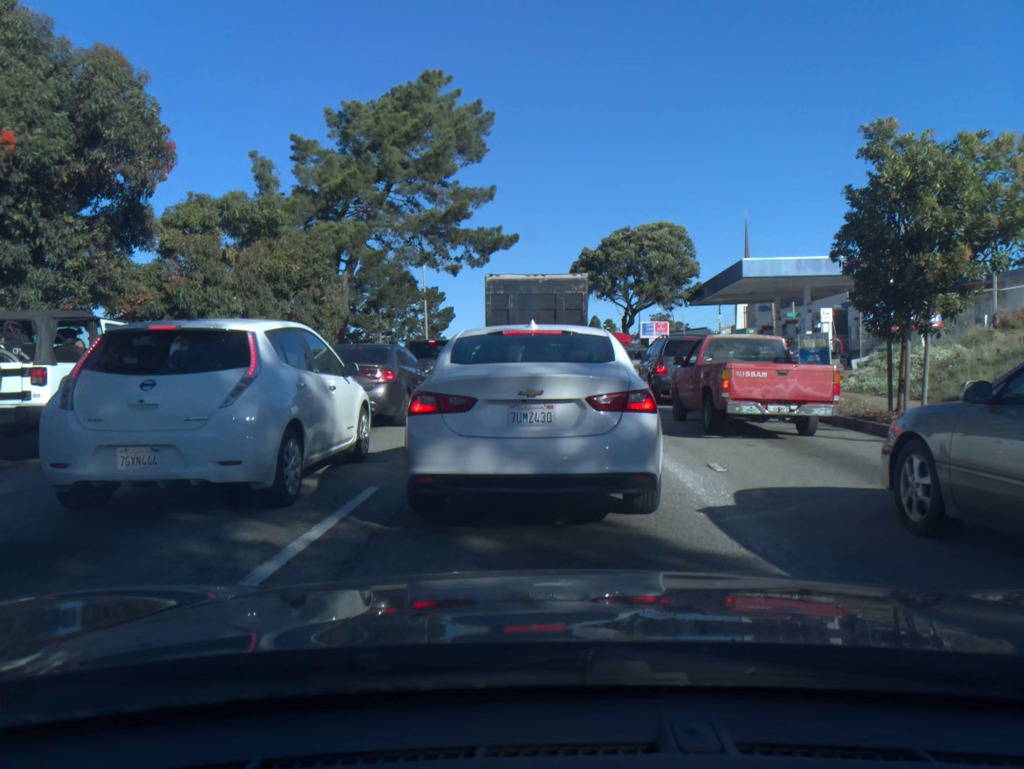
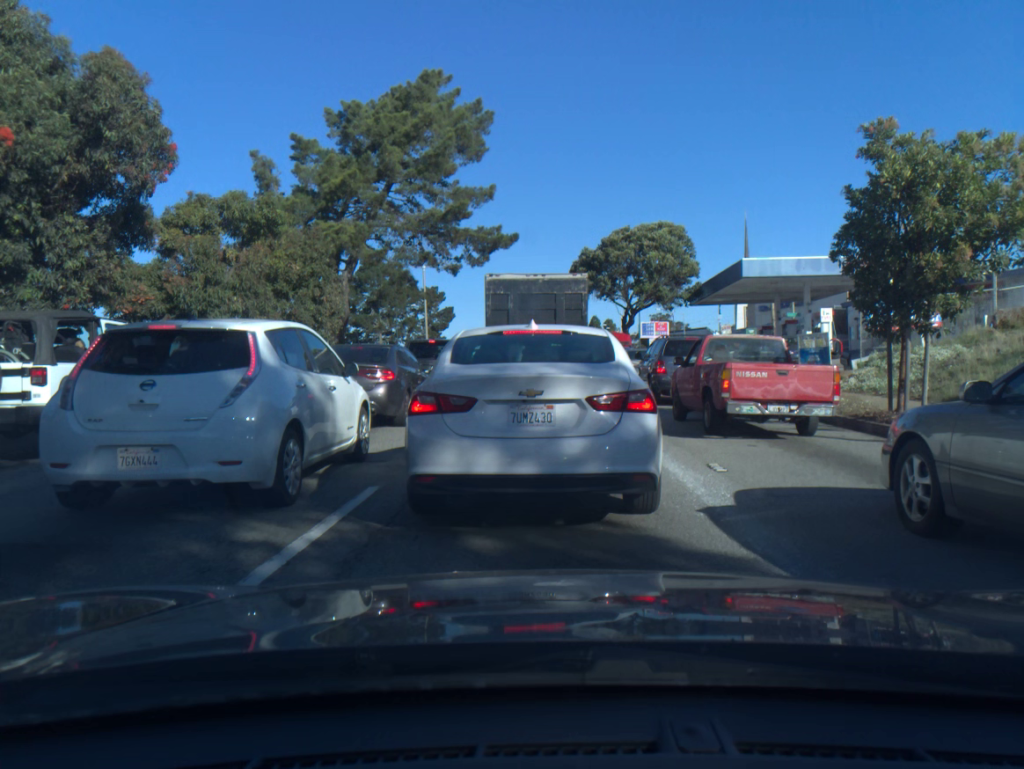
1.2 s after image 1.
(0.0, -0.1) m; 0°
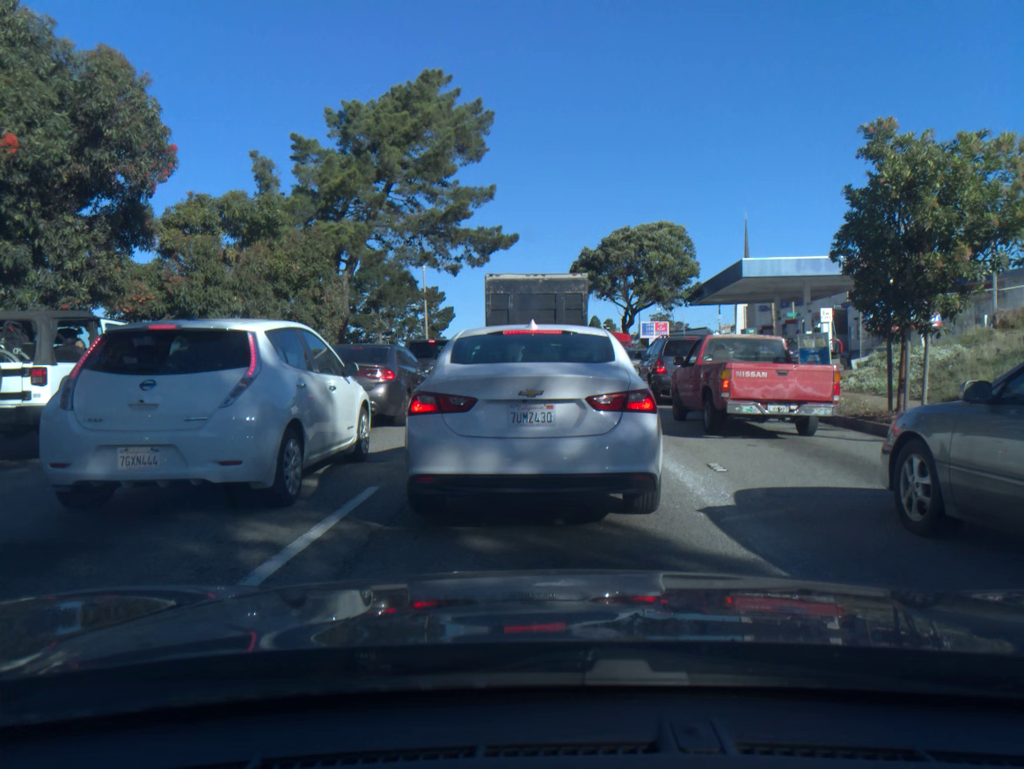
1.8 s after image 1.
(0.0, 0.0) m; 0°
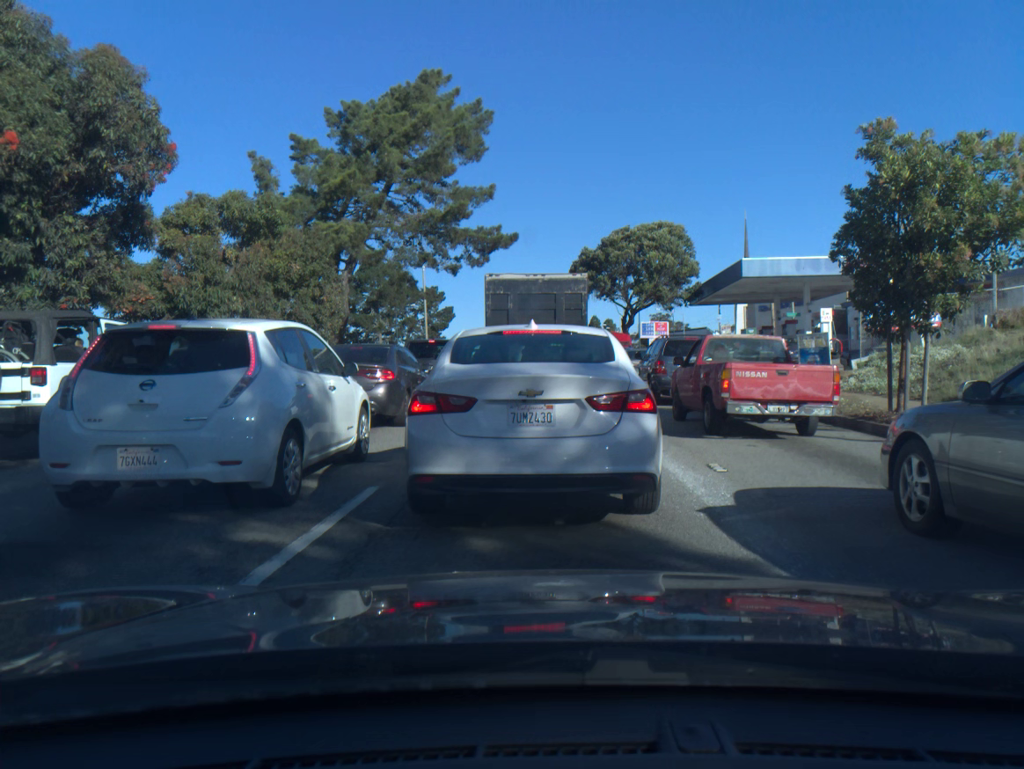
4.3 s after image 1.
(0.0, 0.0) m; 0°
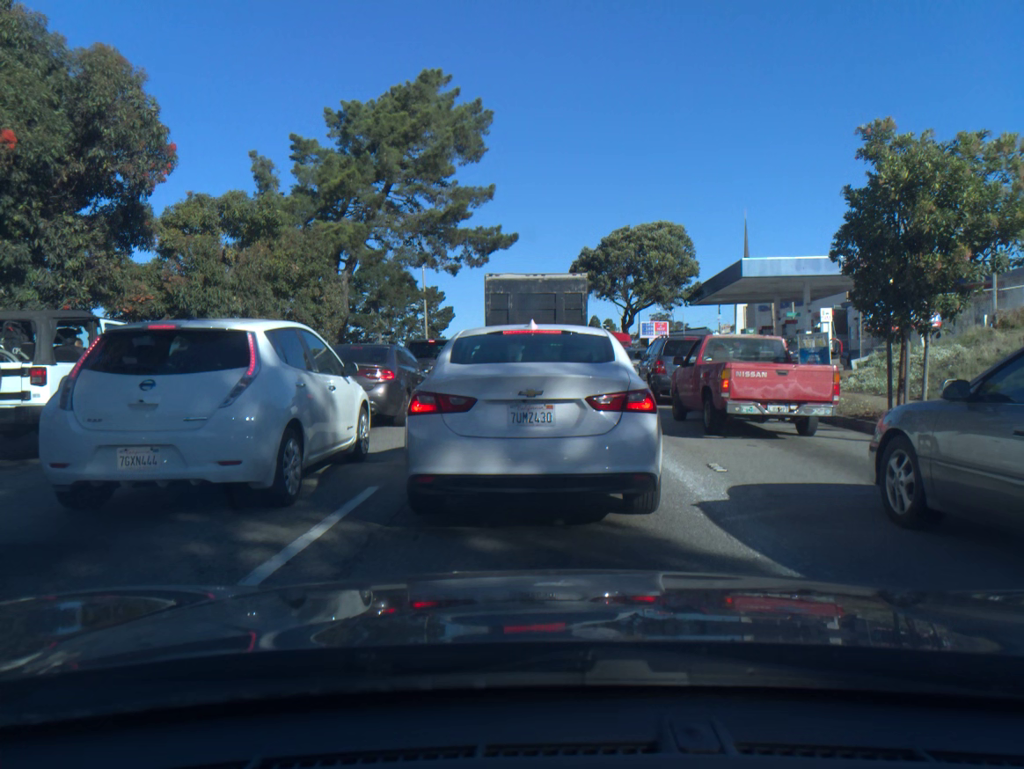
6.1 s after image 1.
(0.0, 0.0) m; 0°
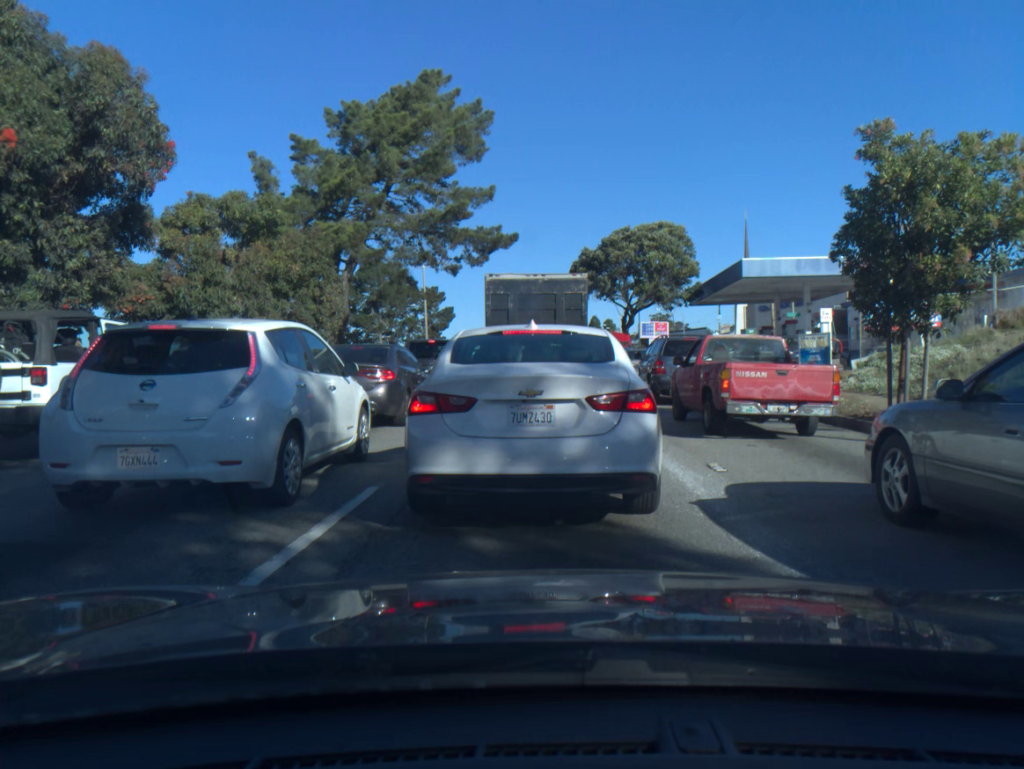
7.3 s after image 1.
(0.0, 0.0) m; 0°
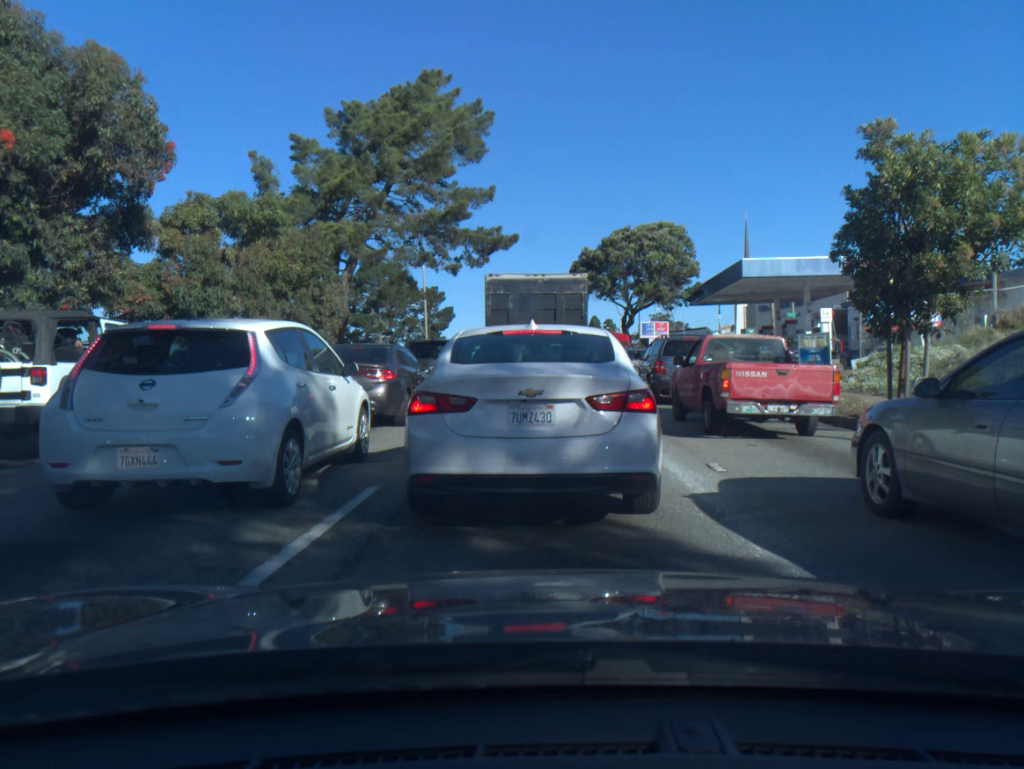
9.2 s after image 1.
(0.0, 0.0) m; 0°
